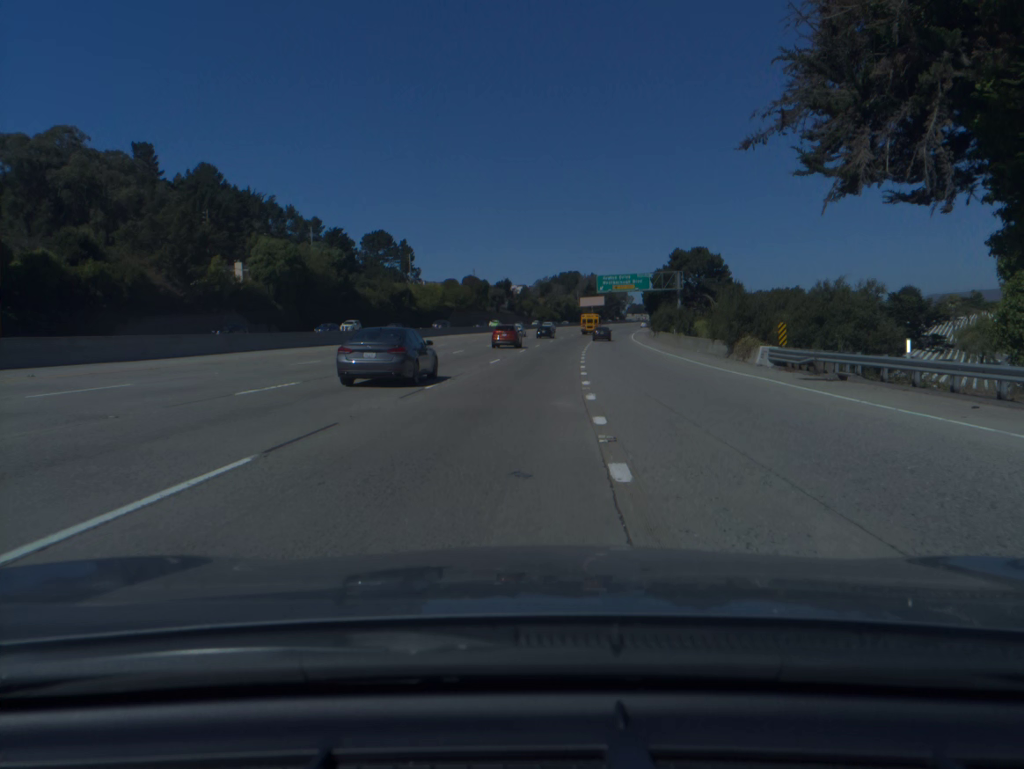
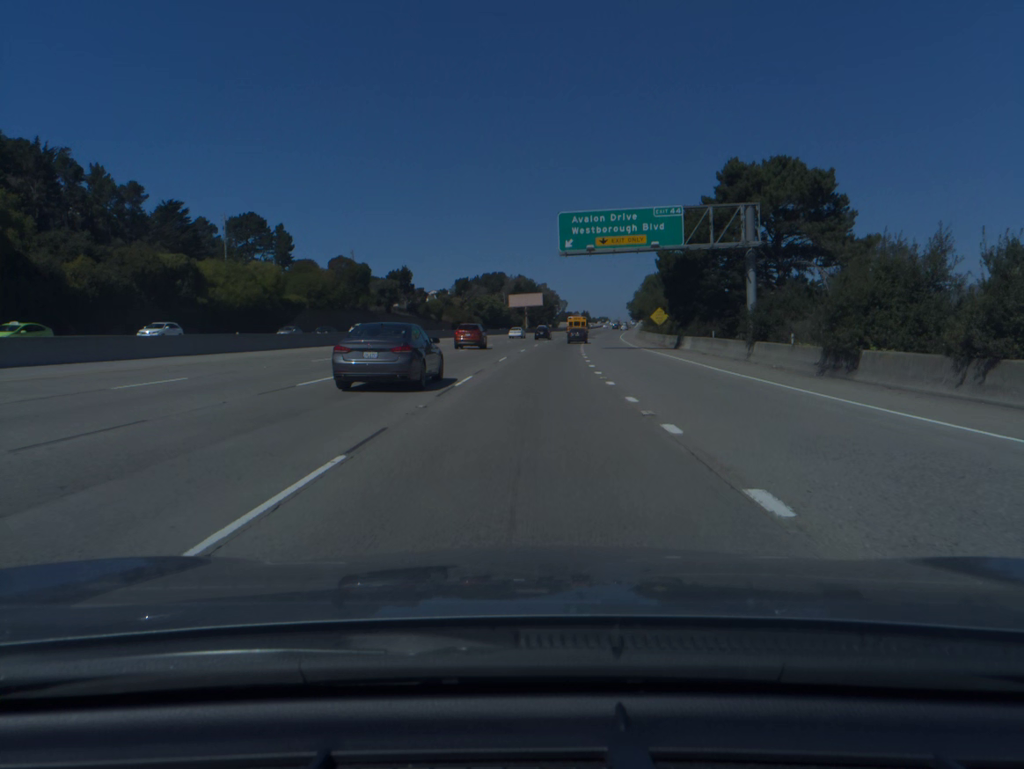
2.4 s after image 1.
(+3.4, +70.3) m; +6°
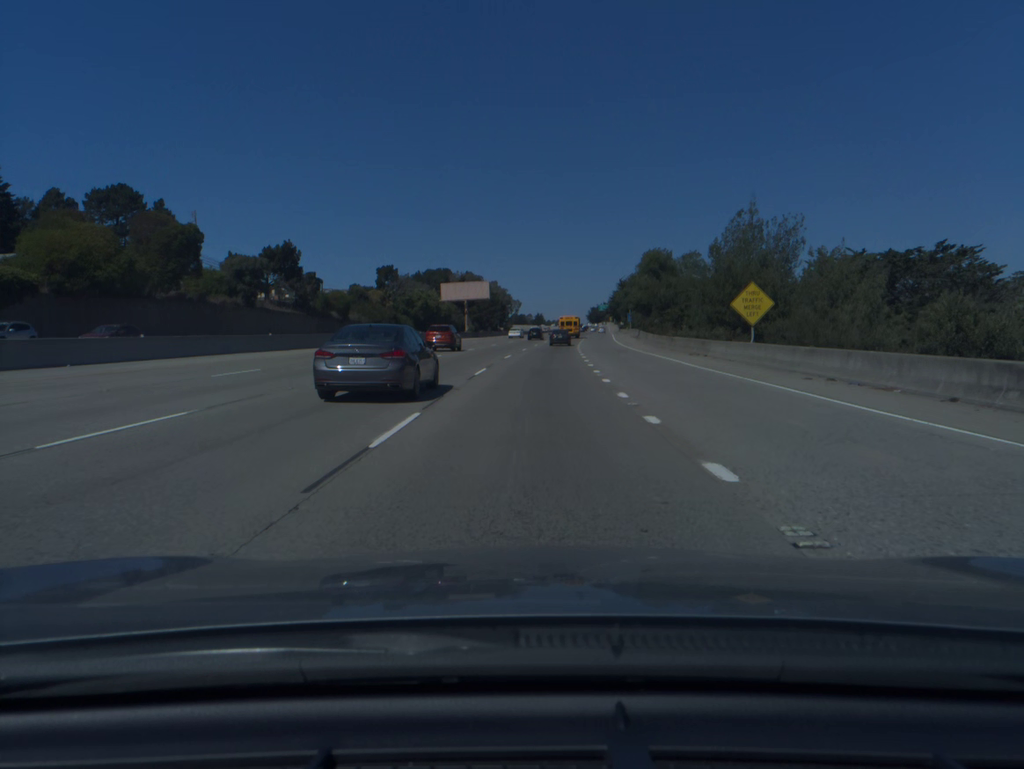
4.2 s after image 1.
(+1.5, +53.0) m; +3°
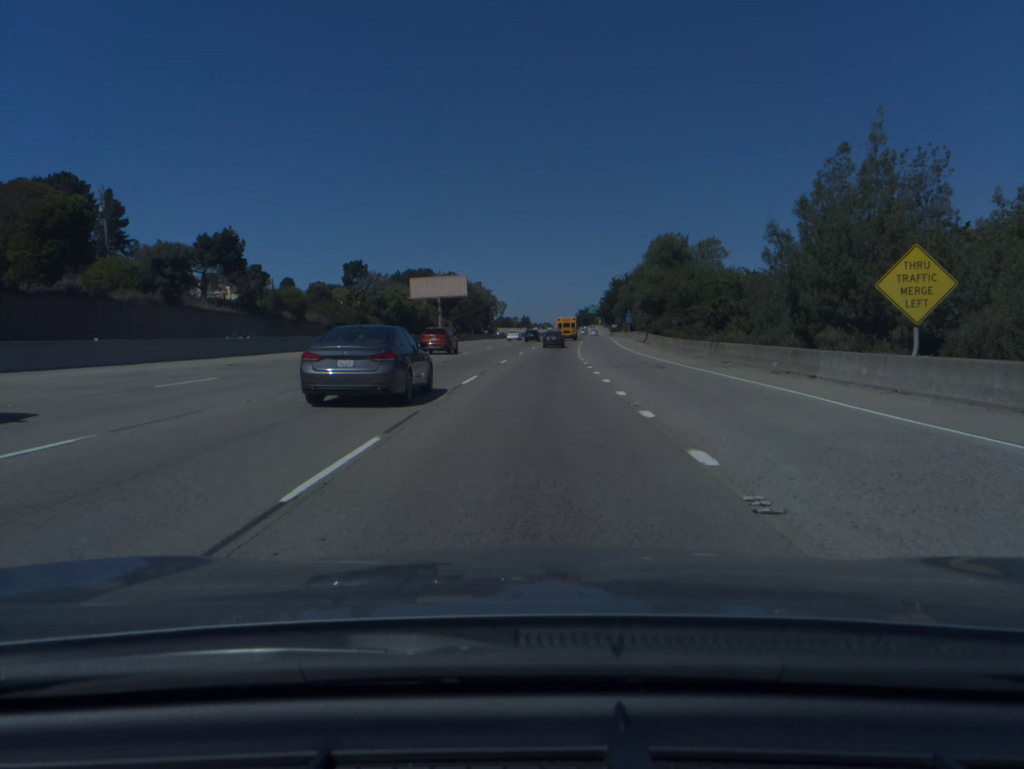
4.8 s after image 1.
(+0.2, +17.7) m; +1°
